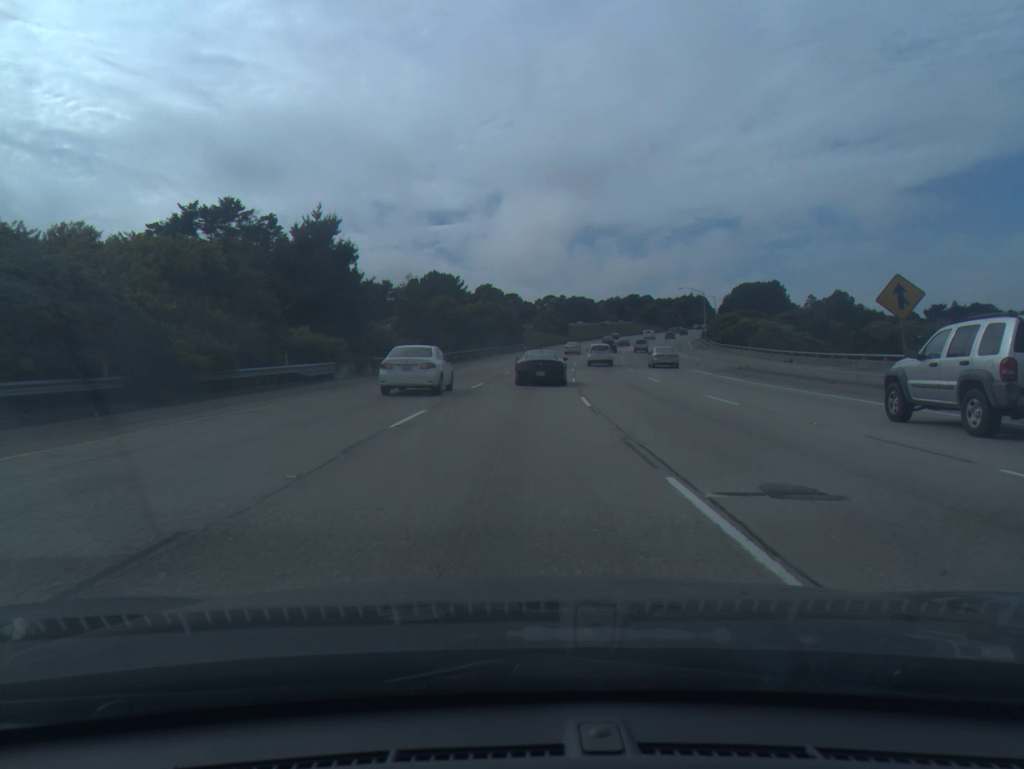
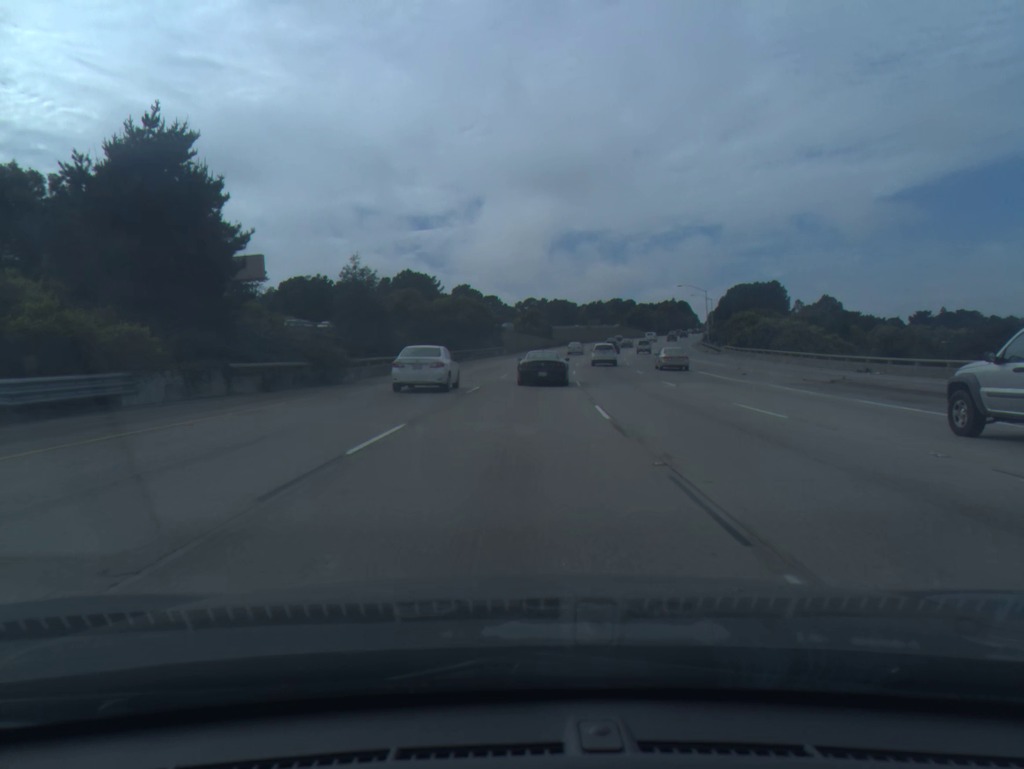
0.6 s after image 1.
(+0.2, +18.1) m; +2°
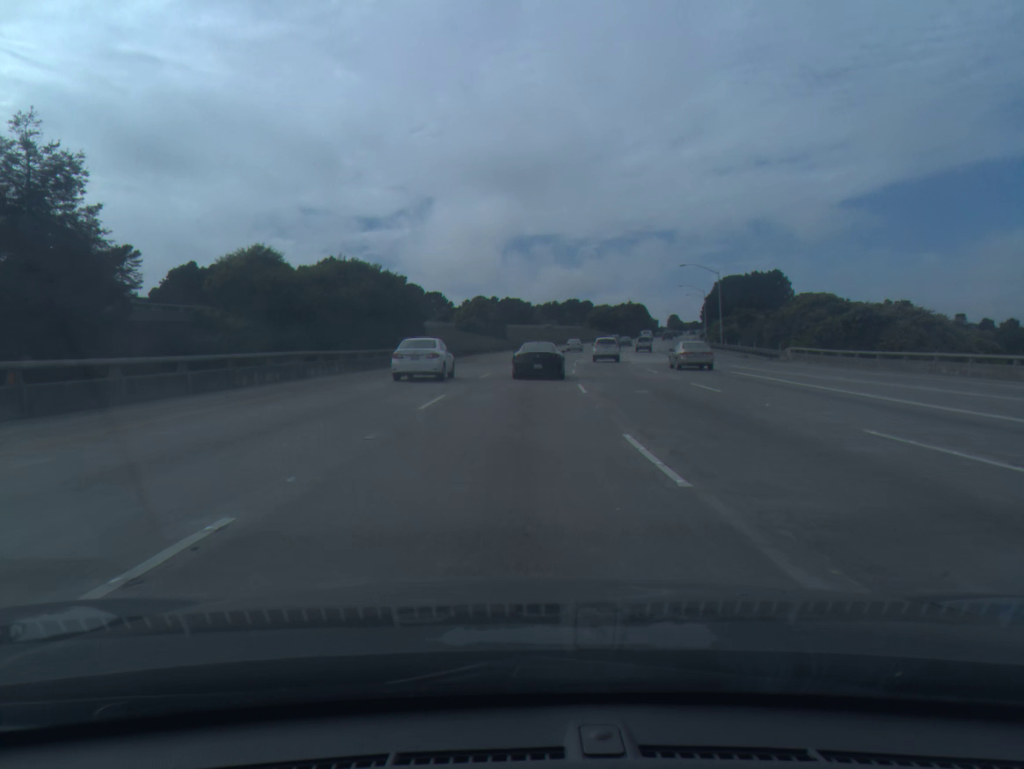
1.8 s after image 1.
(+1.2, +36.3) m; +4°
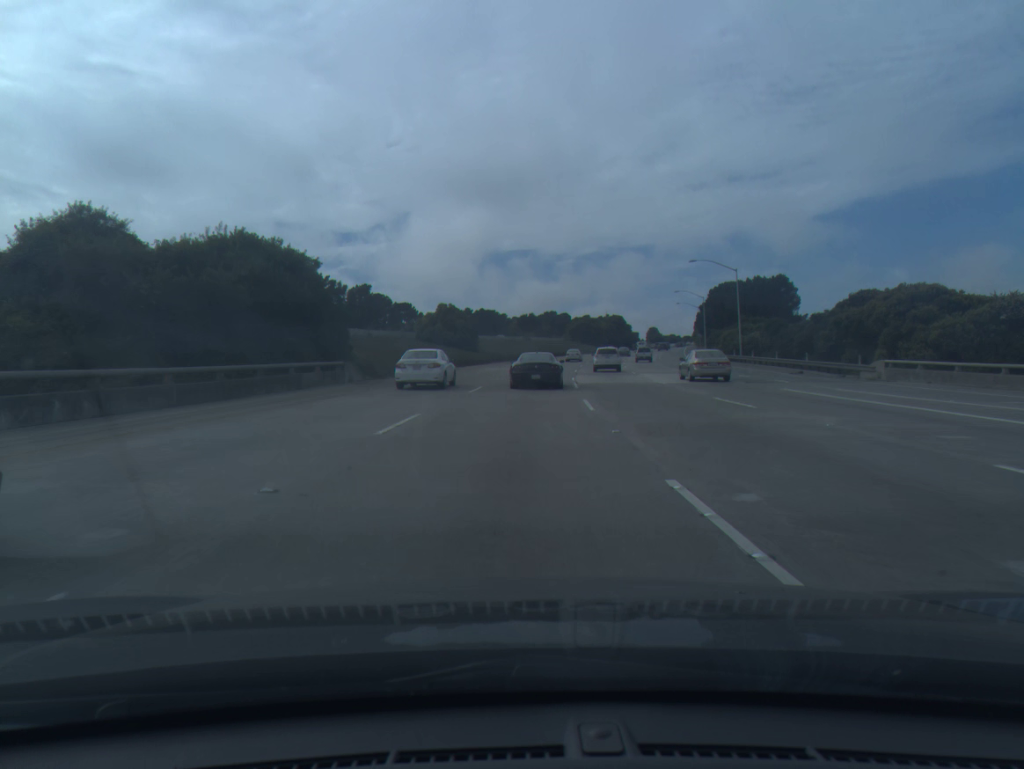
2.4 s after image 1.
(+0.3, +18.2) m; +2°
